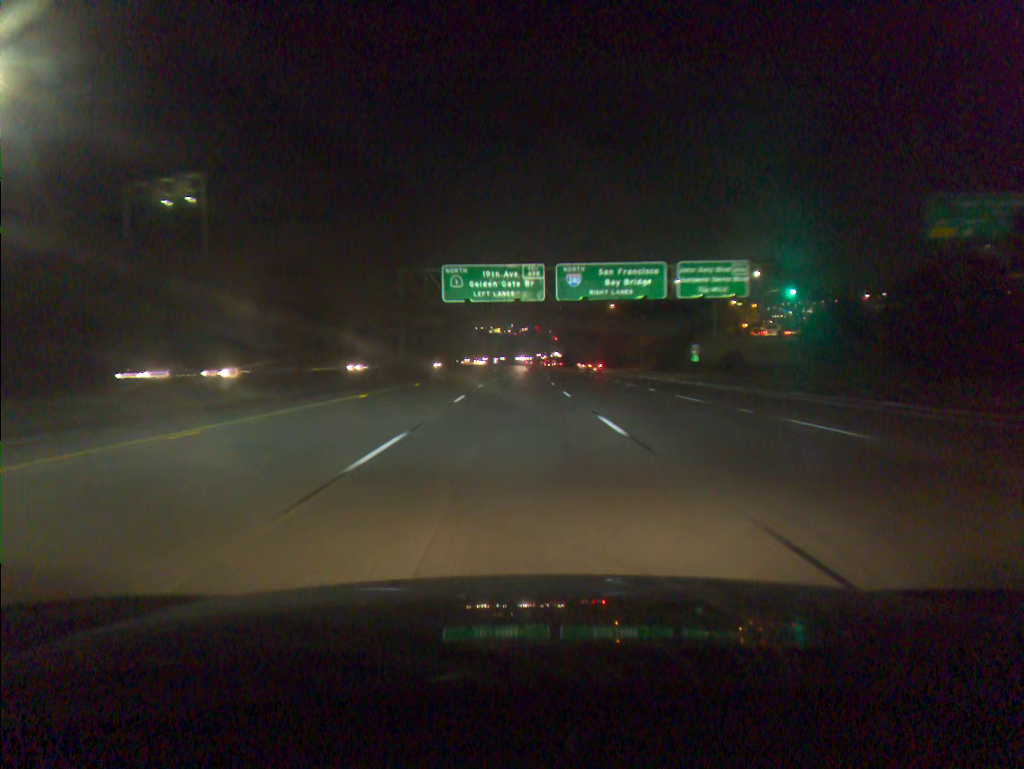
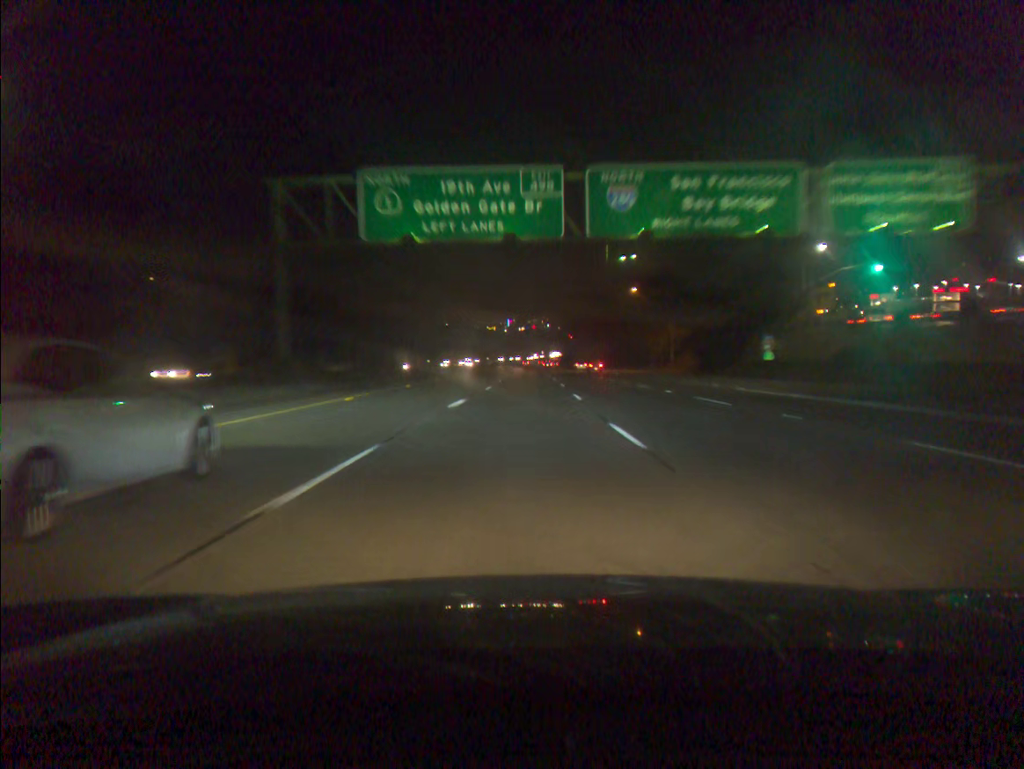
(+0.1, +30.6) m; 0°
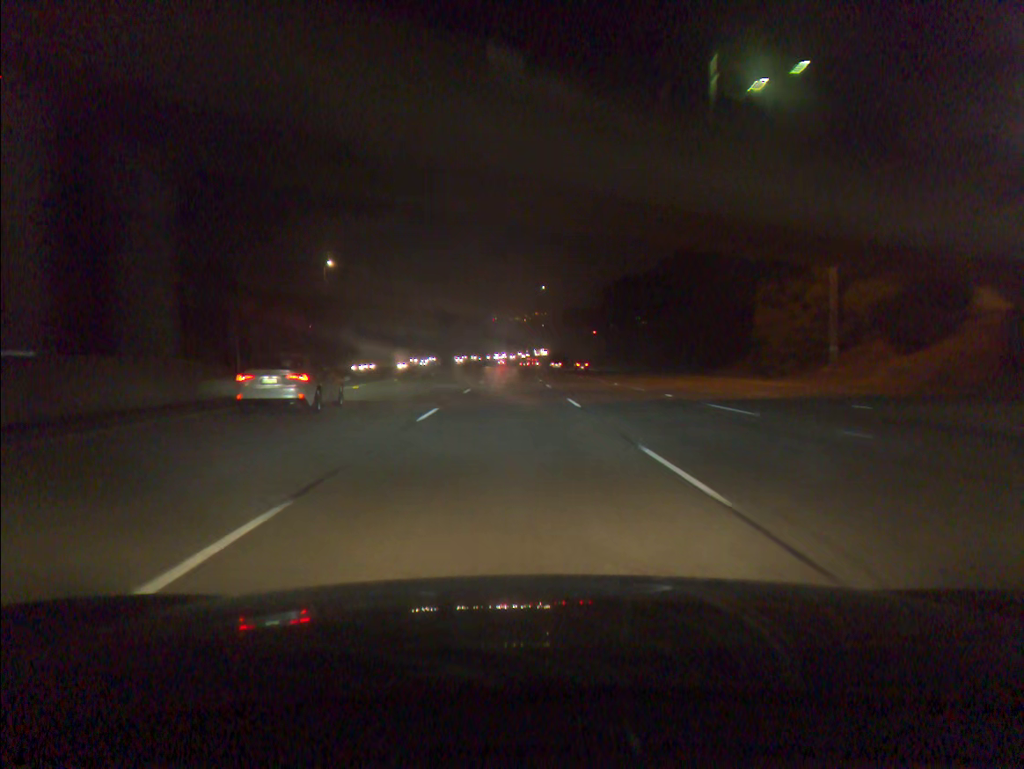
(+0.8, +61.4) m; +1°
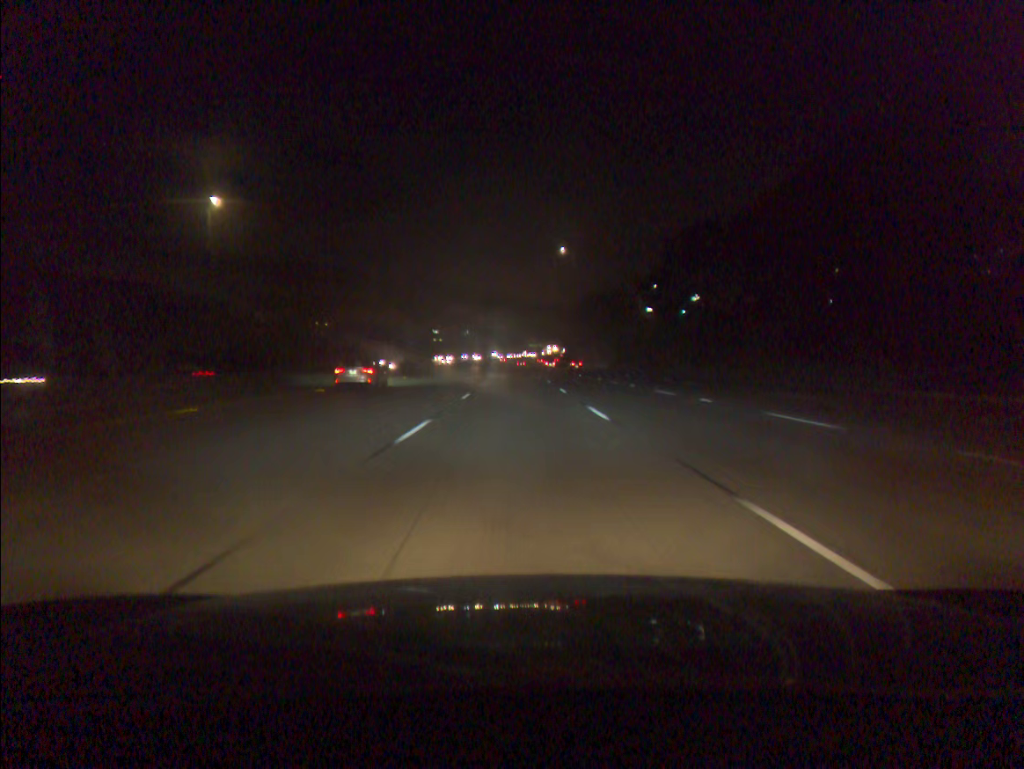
(-0.5, +61.4) m; 0°
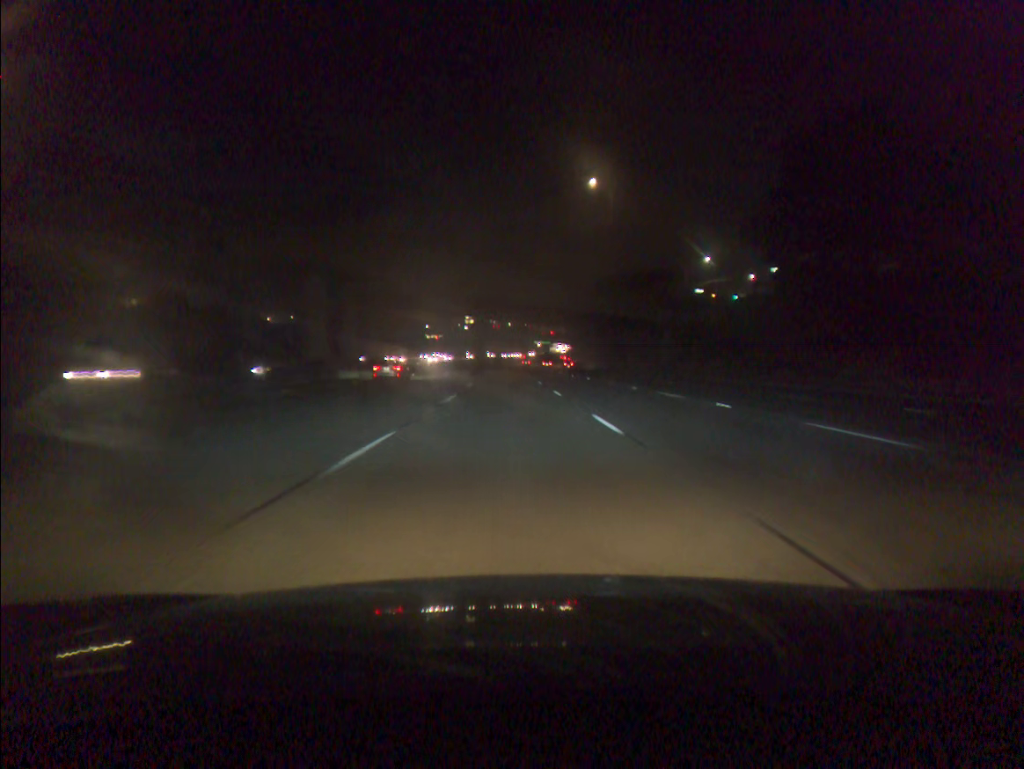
(+0.1, +46.1) m; 0°
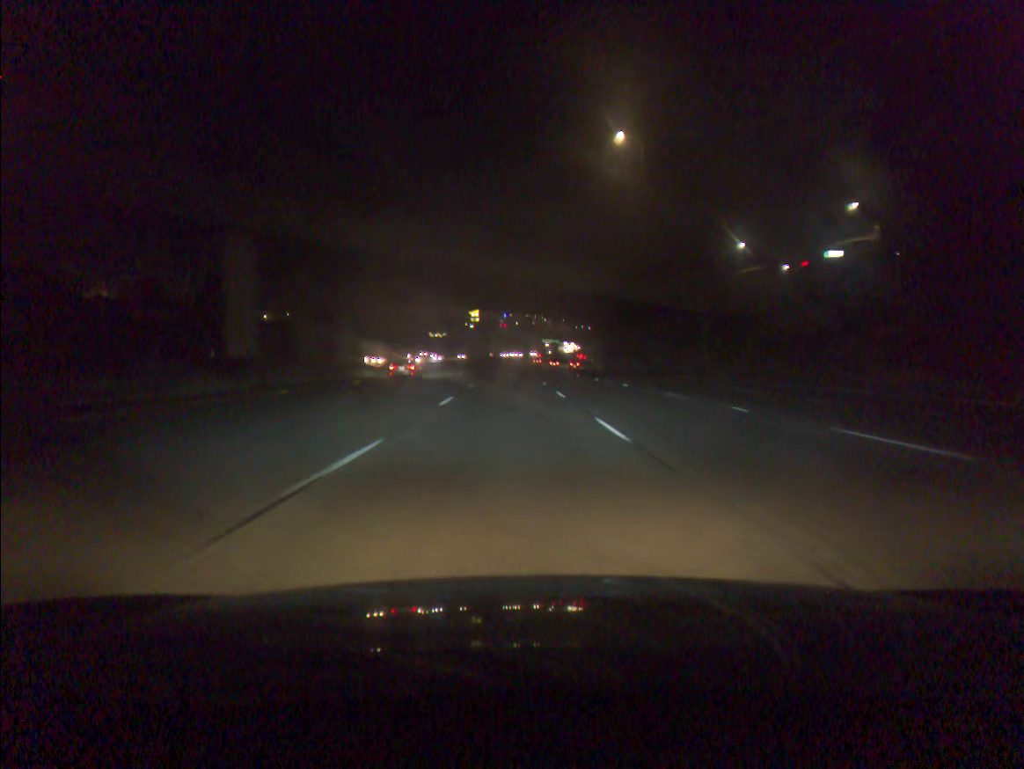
(-0.1, +15.4) m; 0°
